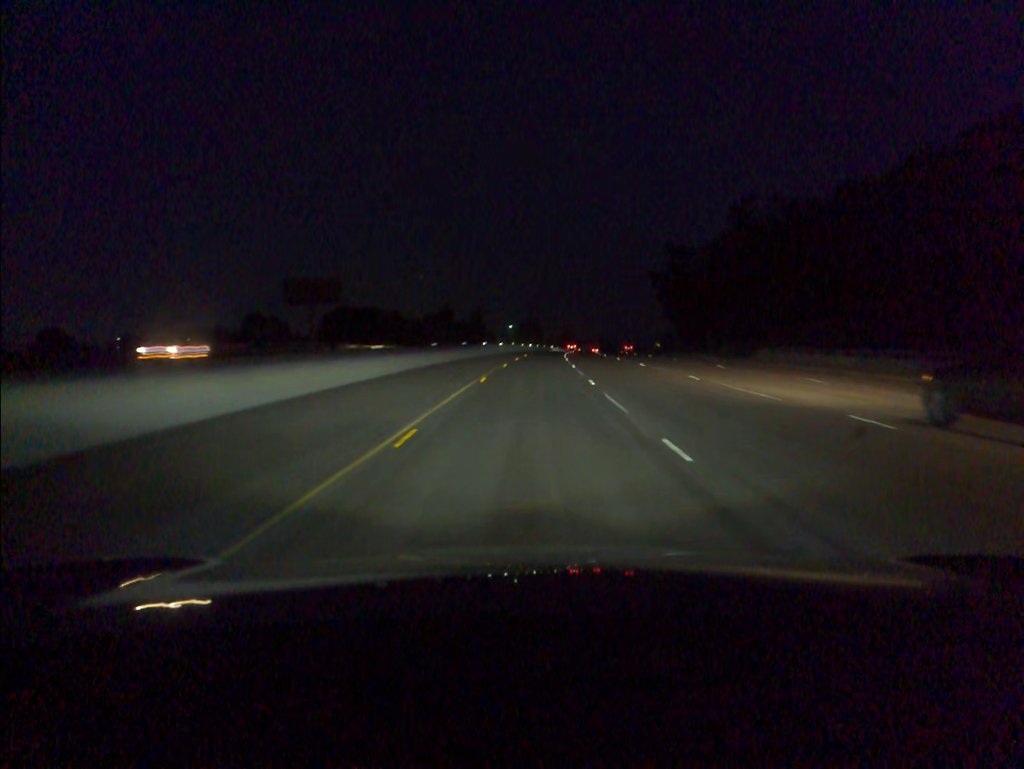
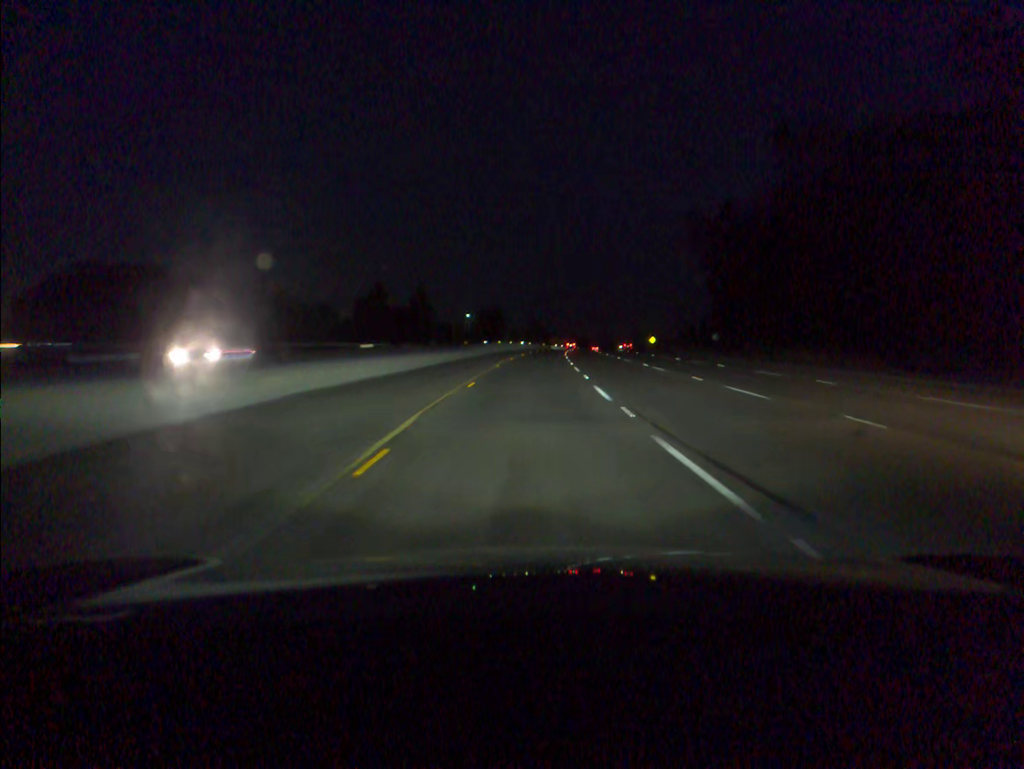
(+1.5, +60.4) m; +3°
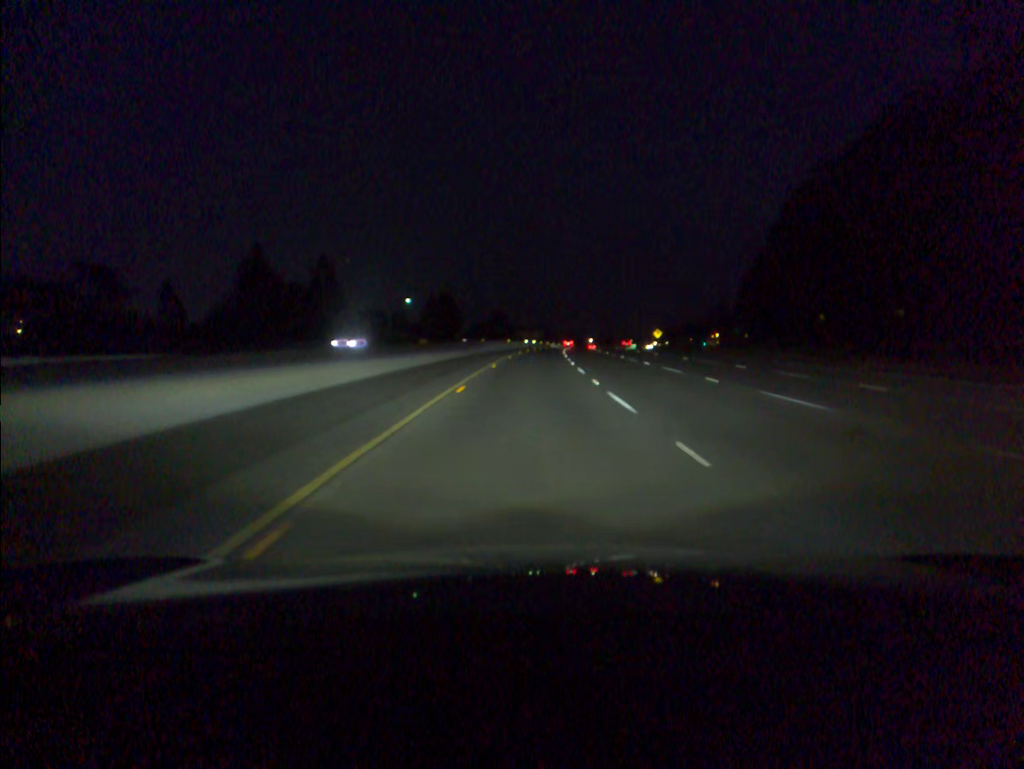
(+1.5, +60.7) m; +3°
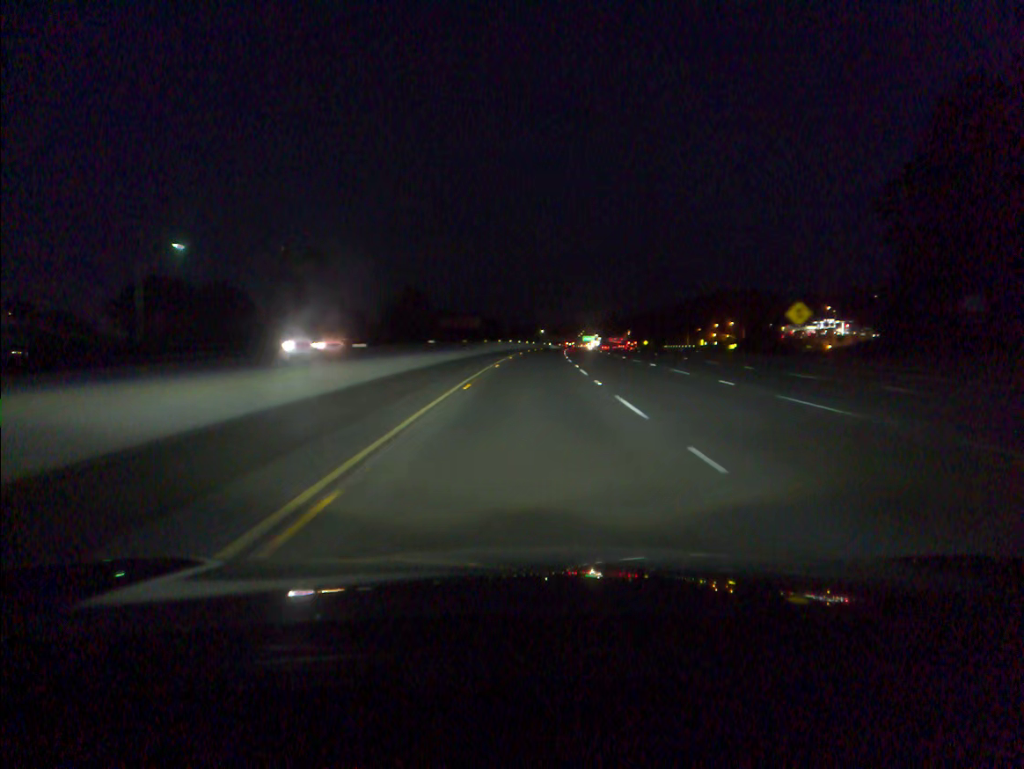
(+3.7, +100.8) m; +4°
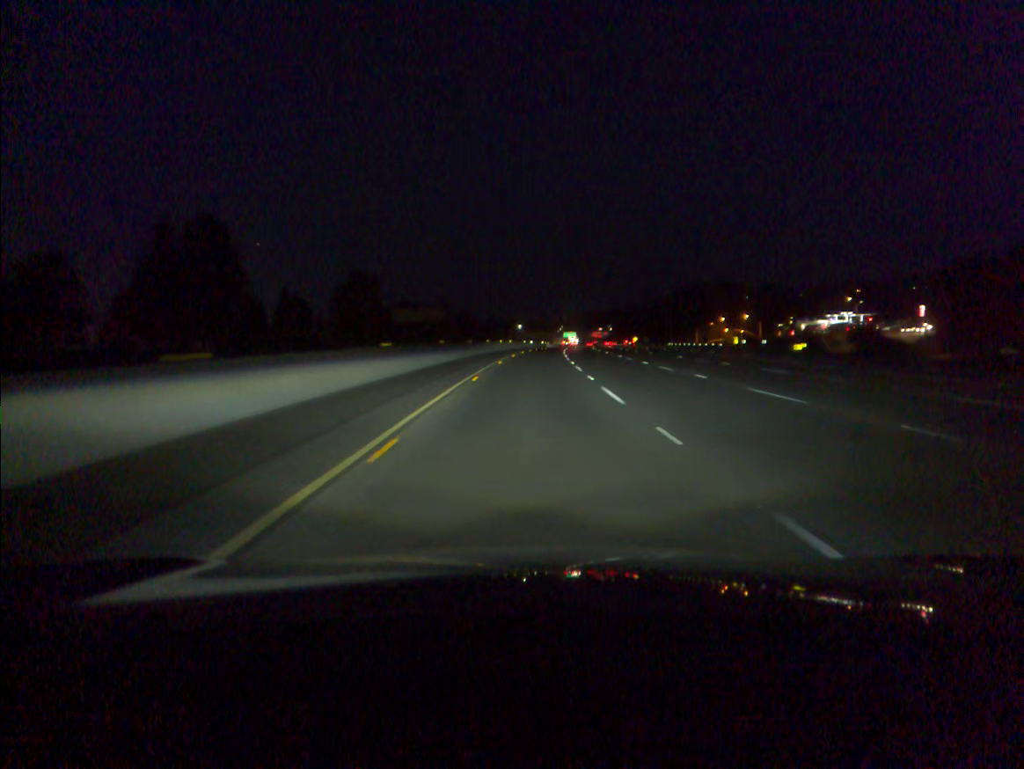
(+0.6, +40.4) m; +2°
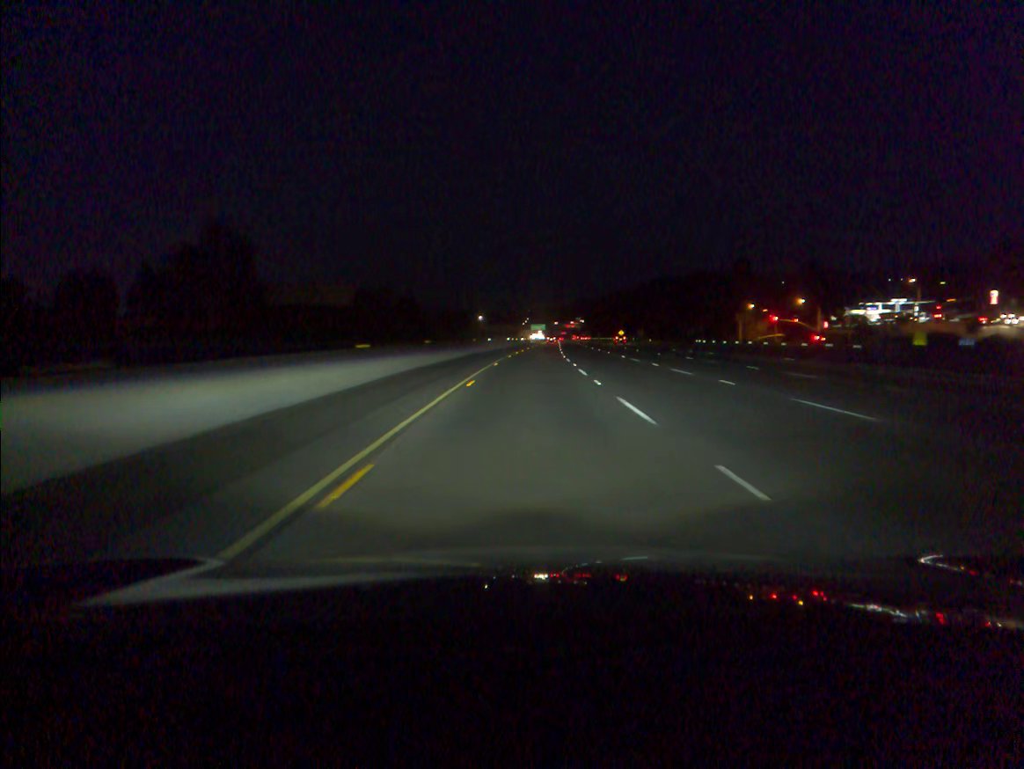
(+1.2, +60.5) m; +3°
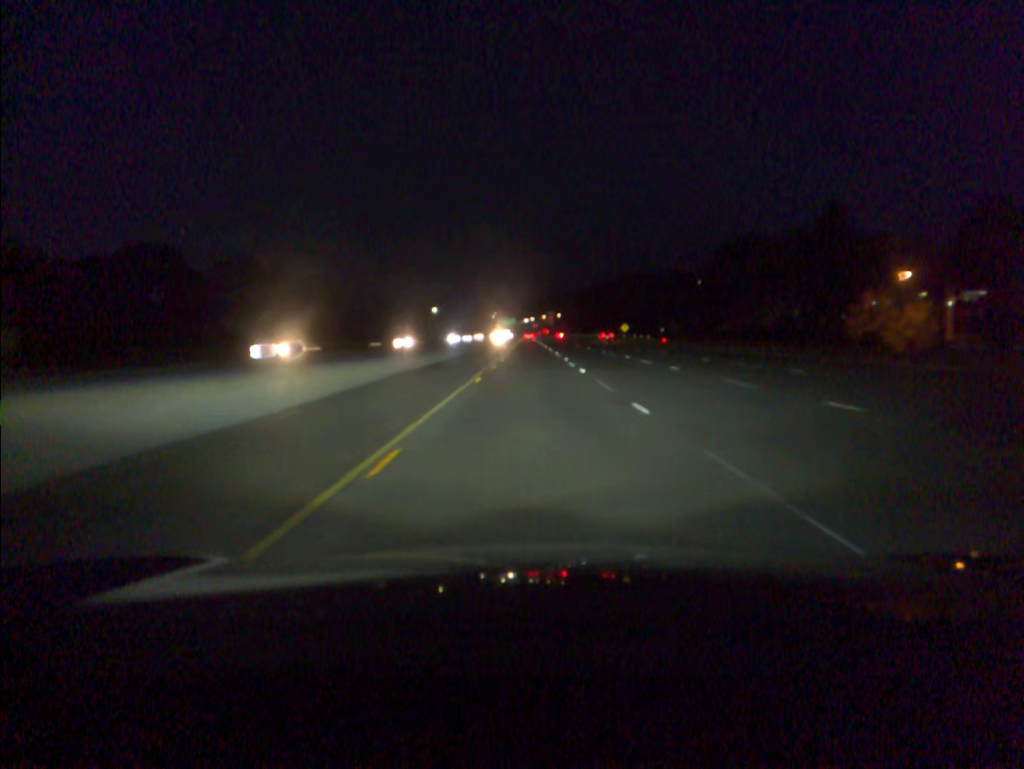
(+1.9, +80.6) m; +2°
